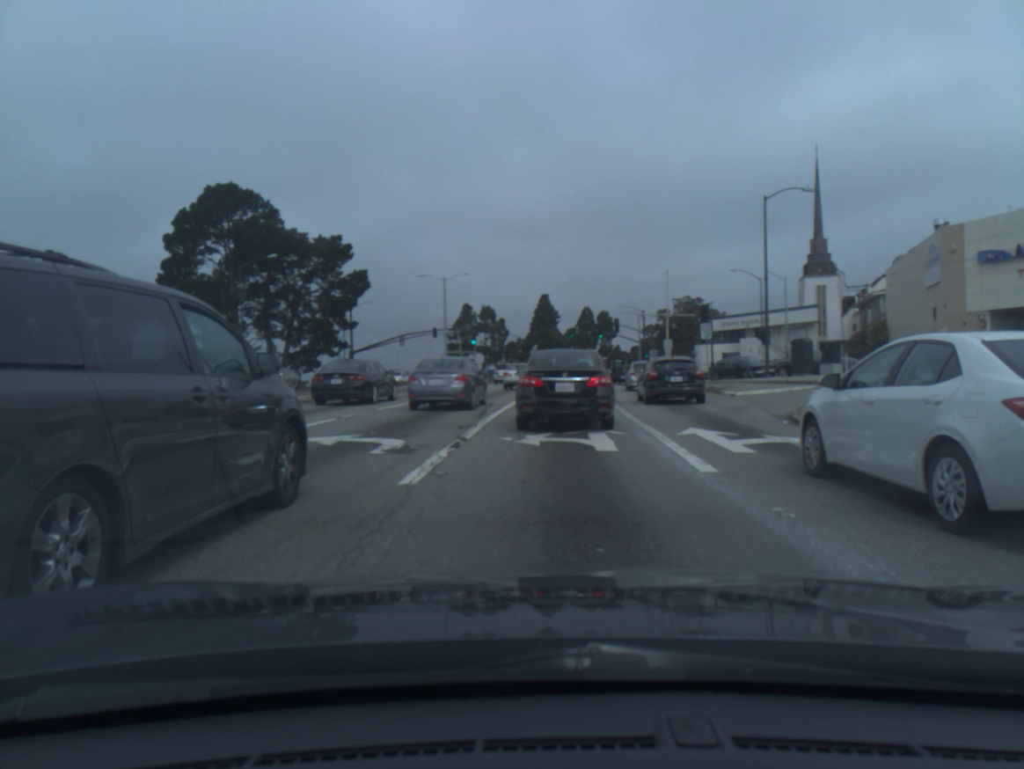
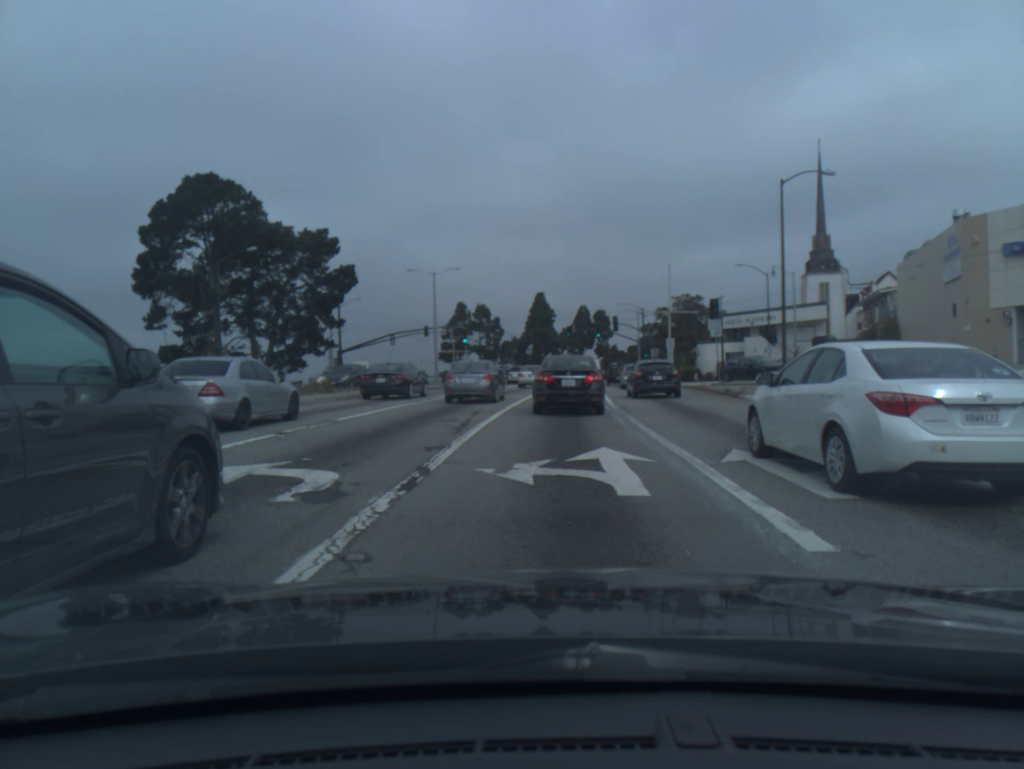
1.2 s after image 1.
(0.0, +3.5) m; +1°
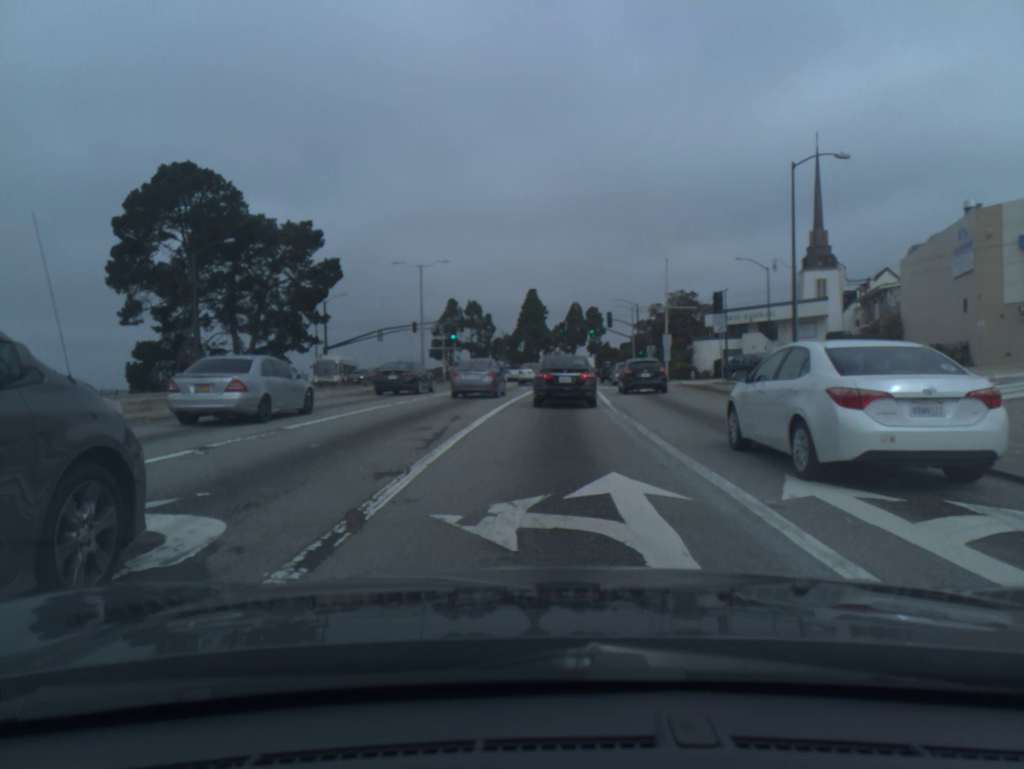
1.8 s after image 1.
(0.0, +2.8) m; +1°
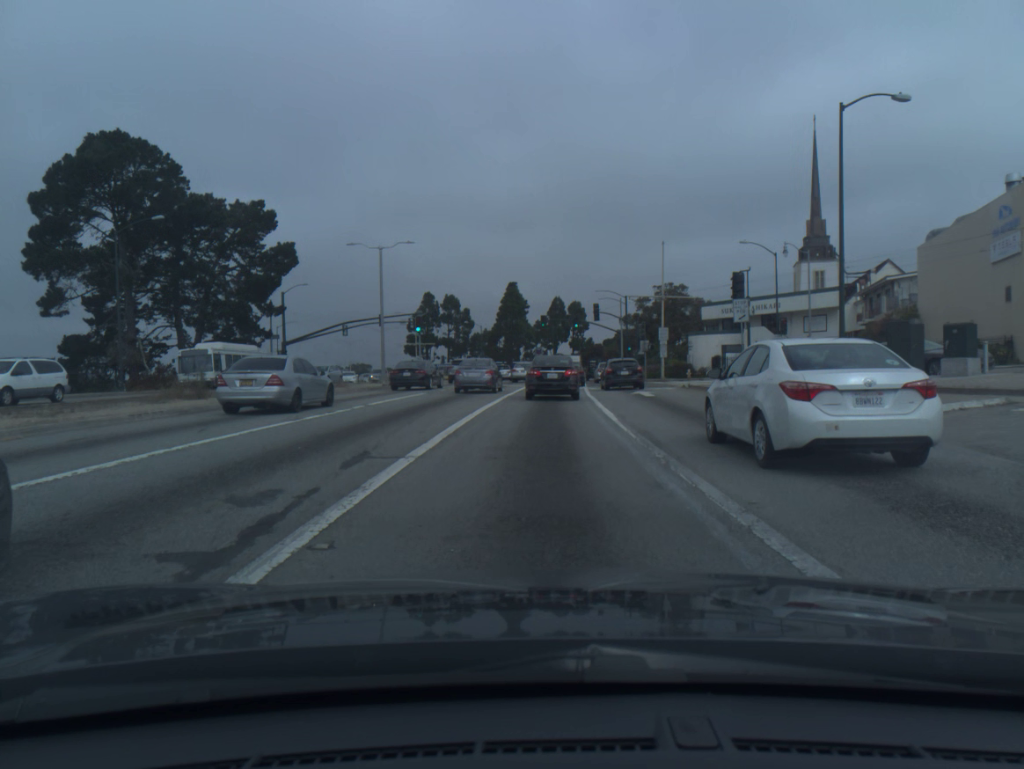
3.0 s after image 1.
(+0.1, +7.3) m; +1°
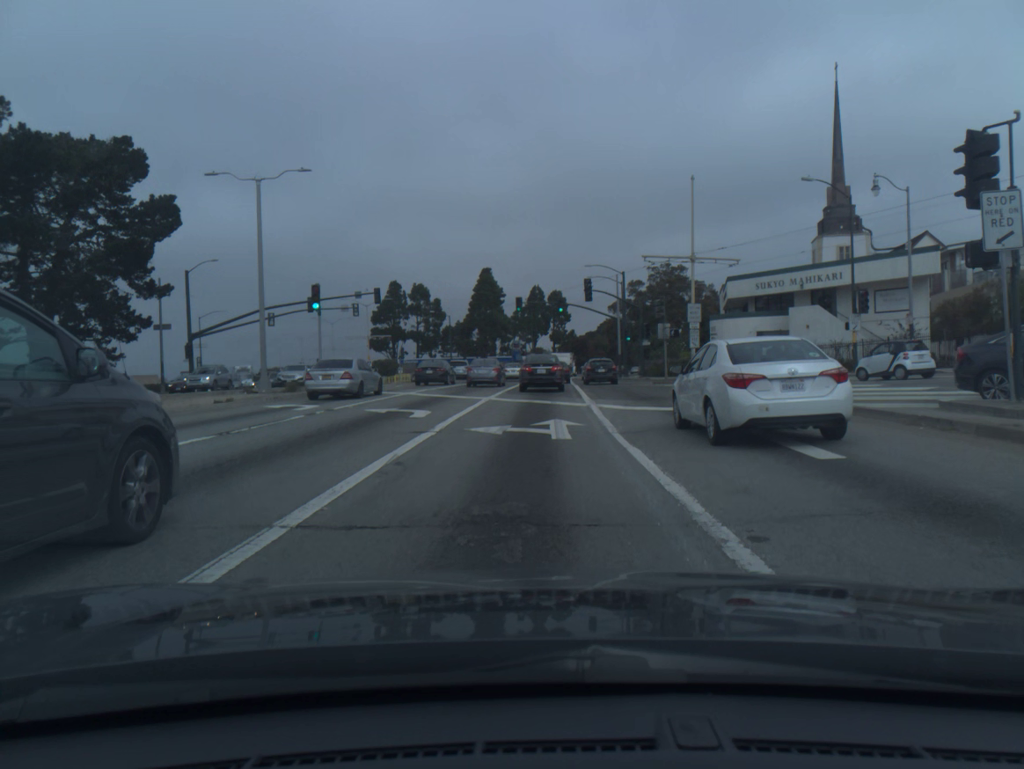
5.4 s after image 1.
(+0.3, +18.6) m; +1°
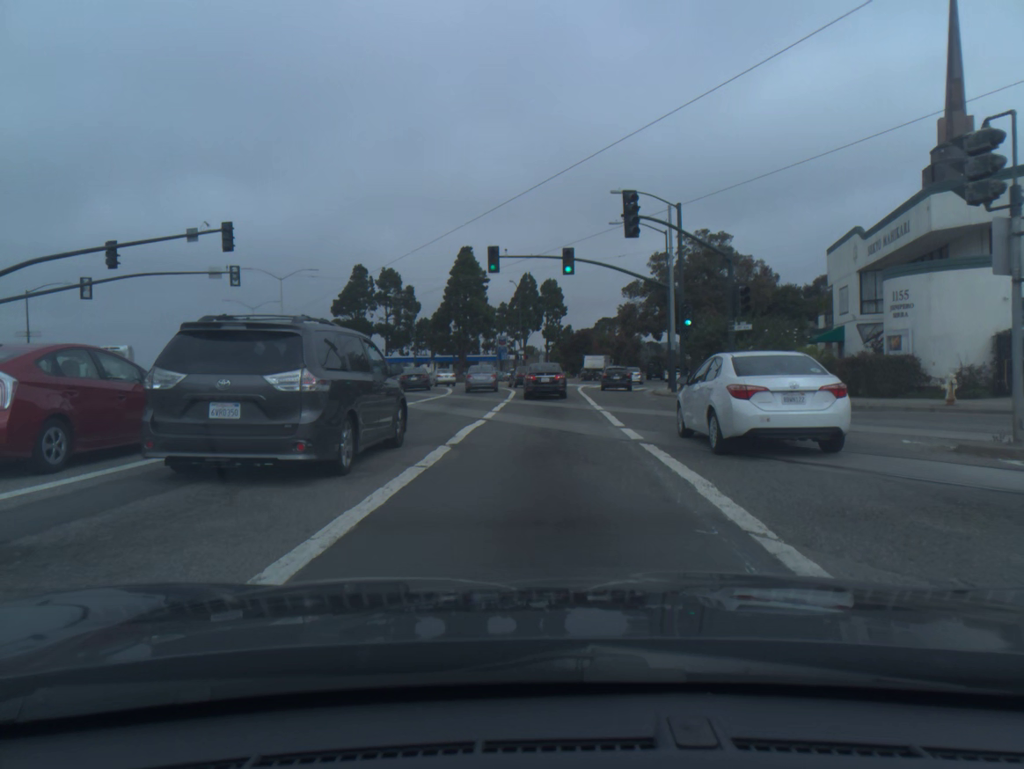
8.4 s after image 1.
(0.0, +30.1) m; 0°
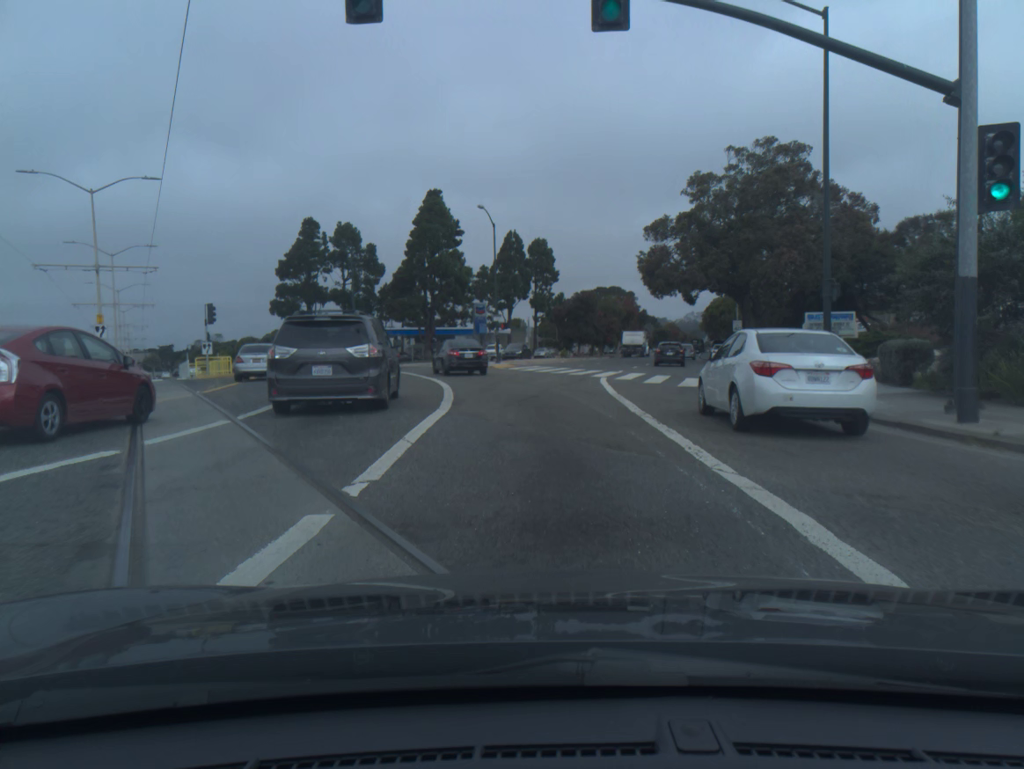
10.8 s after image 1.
(+0.3, +26.7) m; +1°
